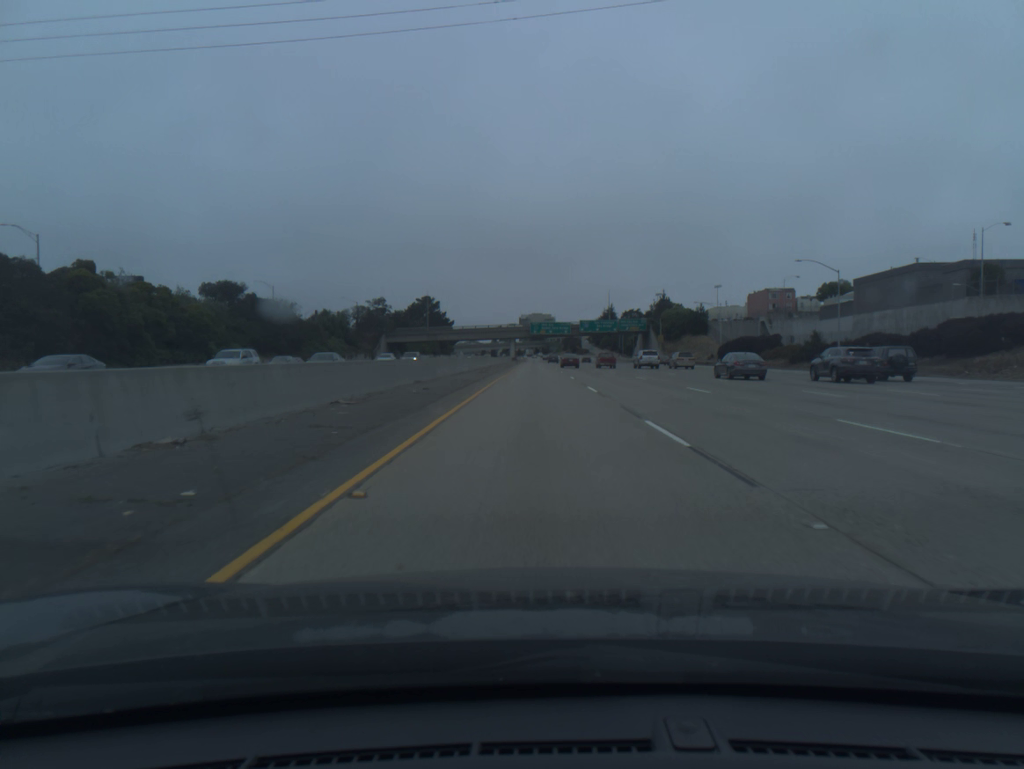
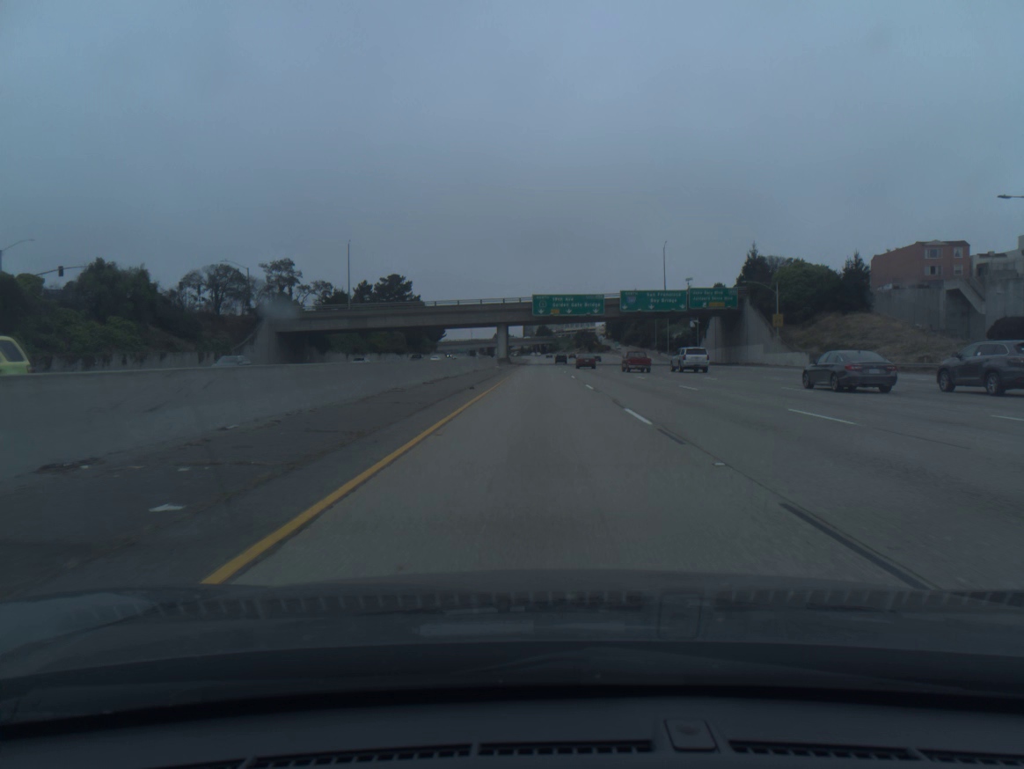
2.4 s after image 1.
(-0.3, +82.0) m; 0°
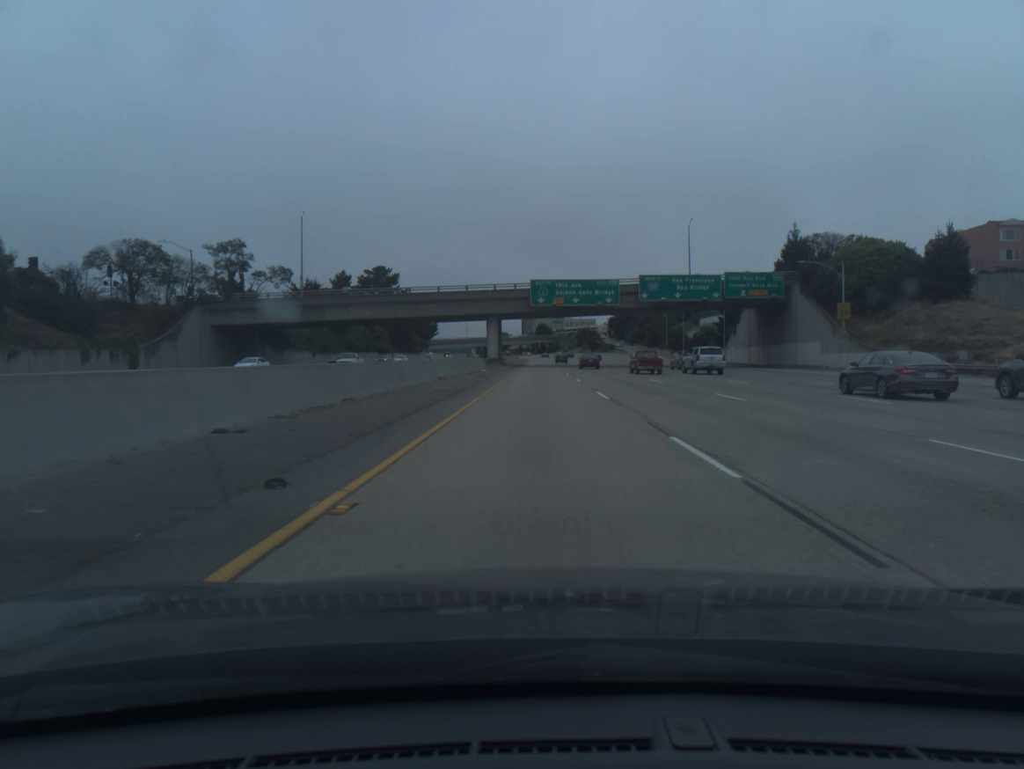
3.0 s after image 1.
(0.0, +20.5) m; 0°
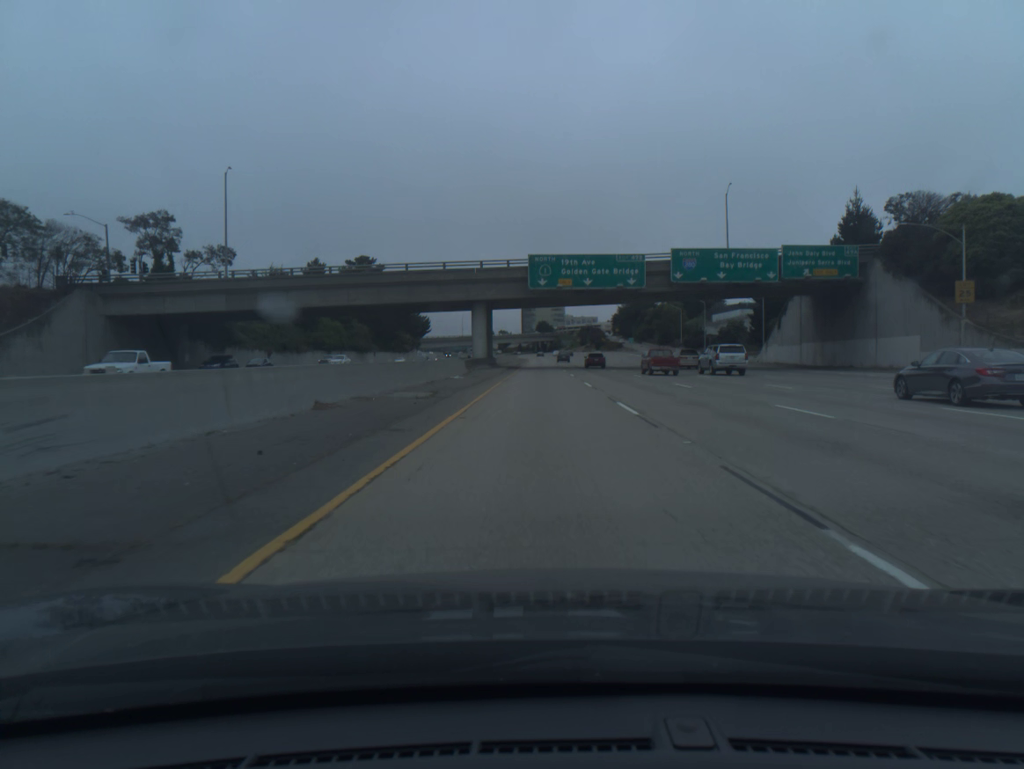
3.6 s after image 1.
(0.0, +20.6) m; 0°
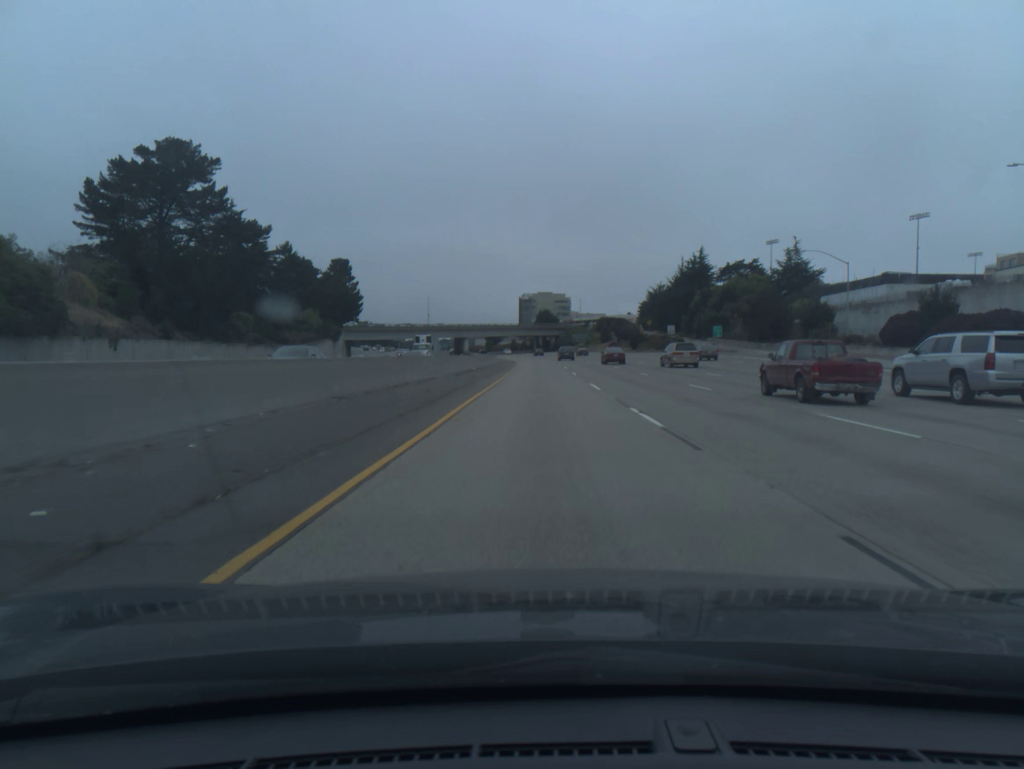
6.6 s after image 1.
(+0.2, +102.8) m; 0°
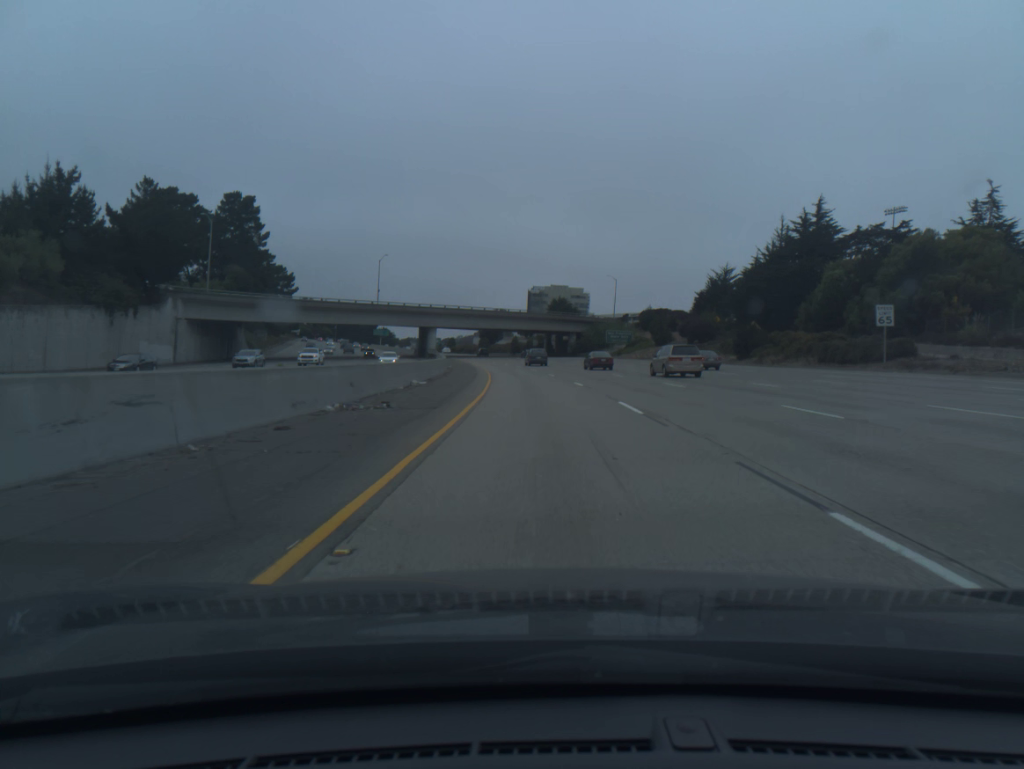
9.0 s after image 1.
(-0.2, +81.8) m; -1°
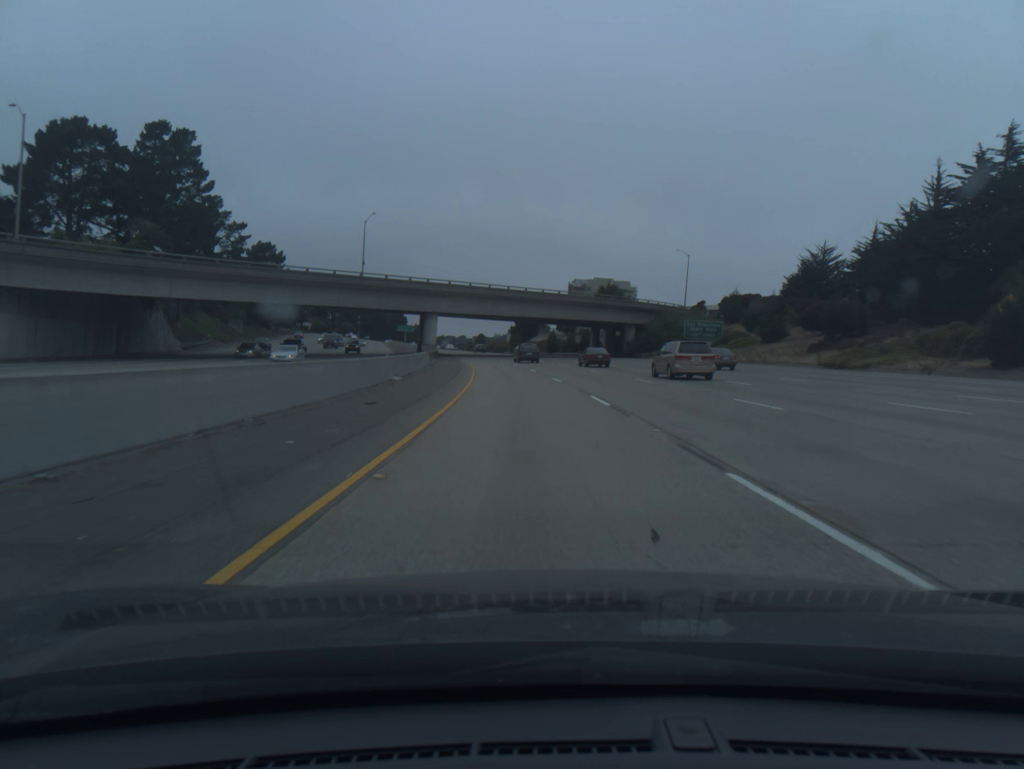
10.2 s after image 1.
(-0.8, +40.9) m; -3°
